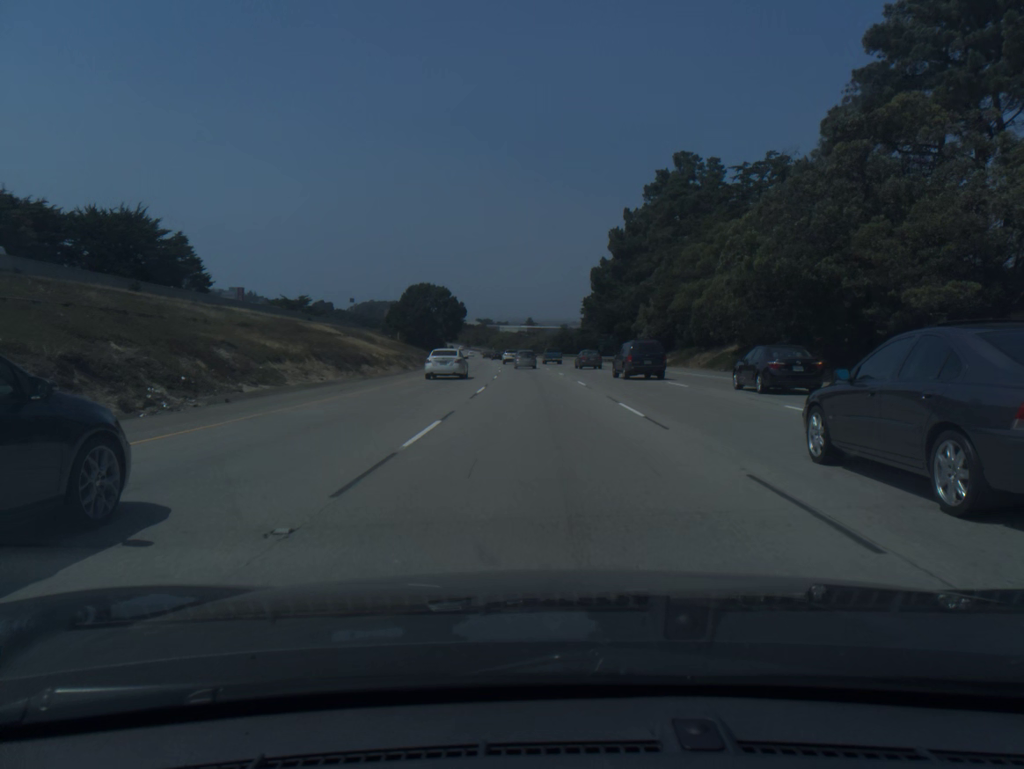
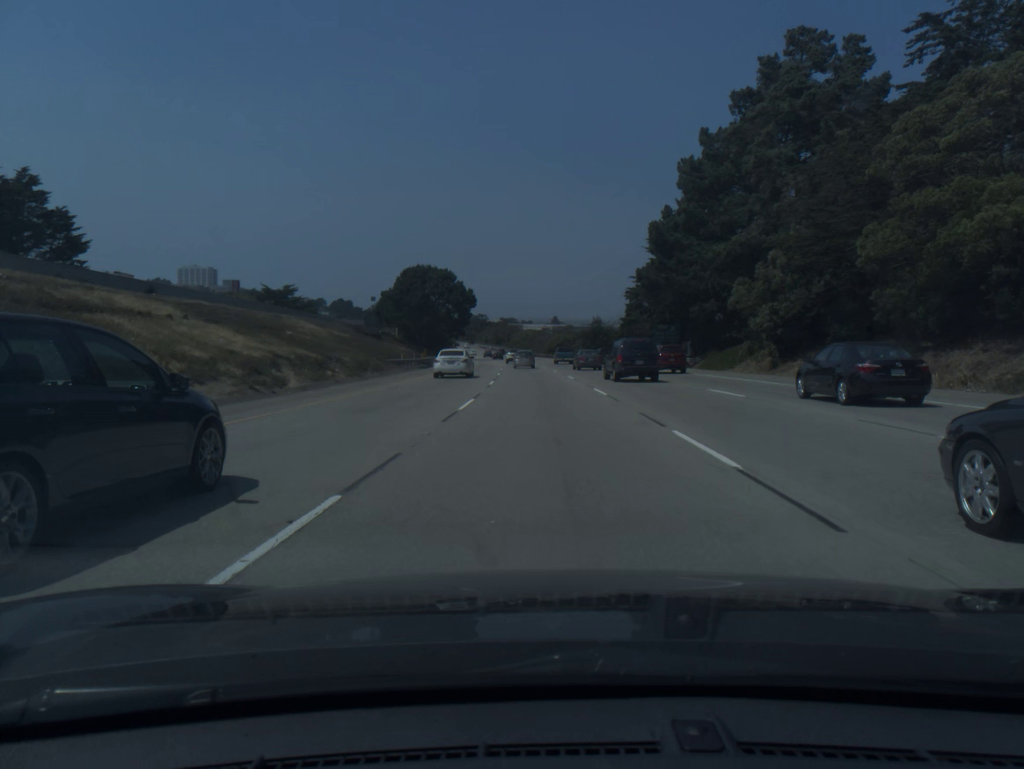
(-0.6, +35.9) m; -2°
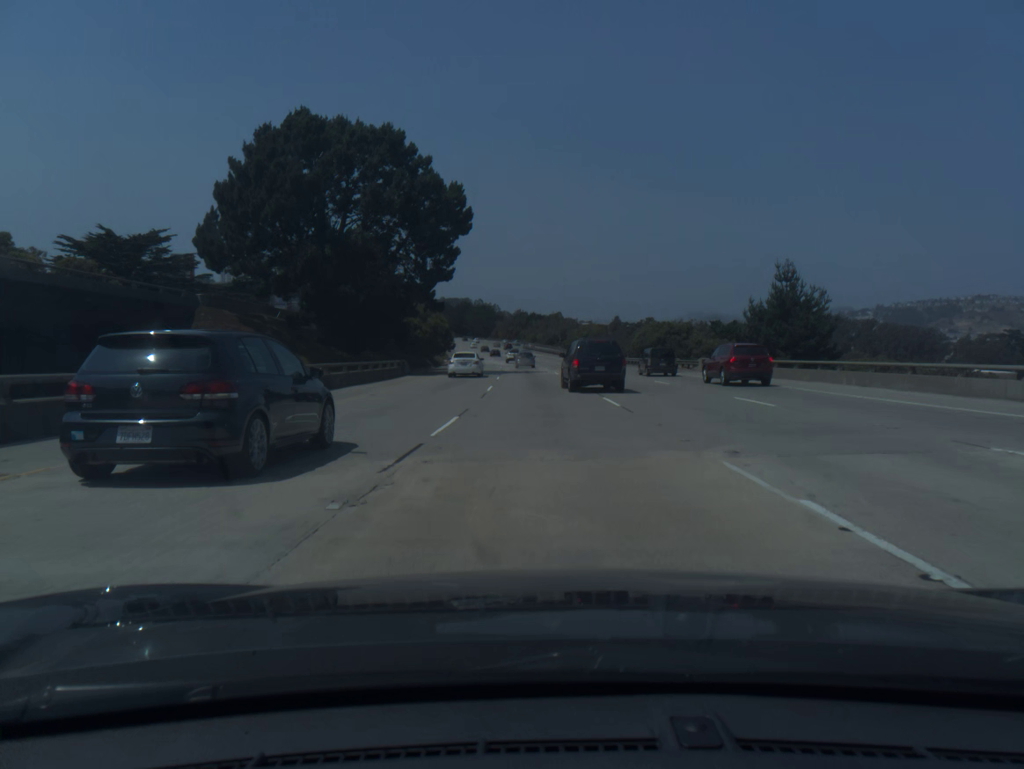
(-3.4, +90.7) m; -4°
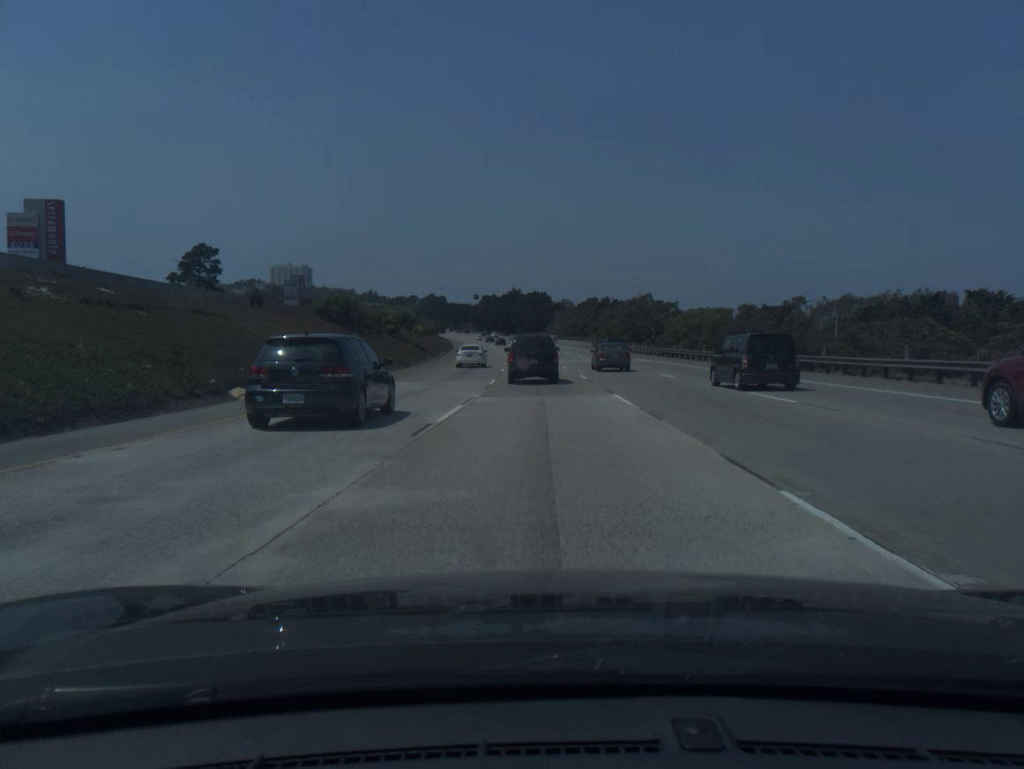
(-3.2, +90.7) m; -4°
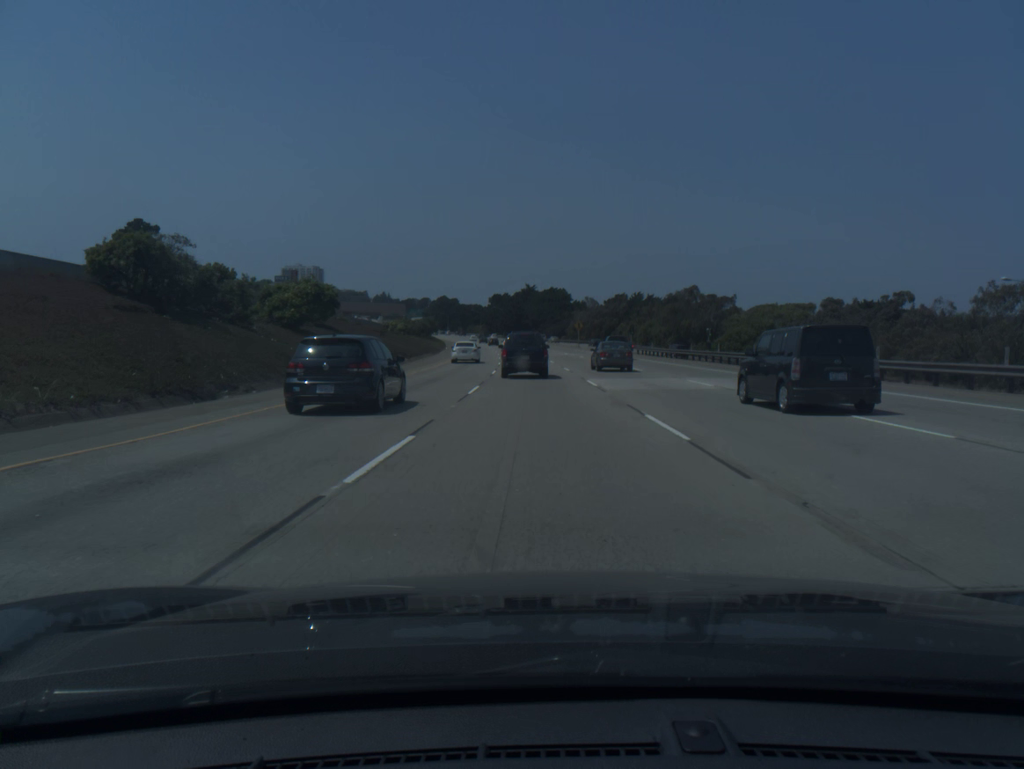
(-0.4, +36.0) m; -1°
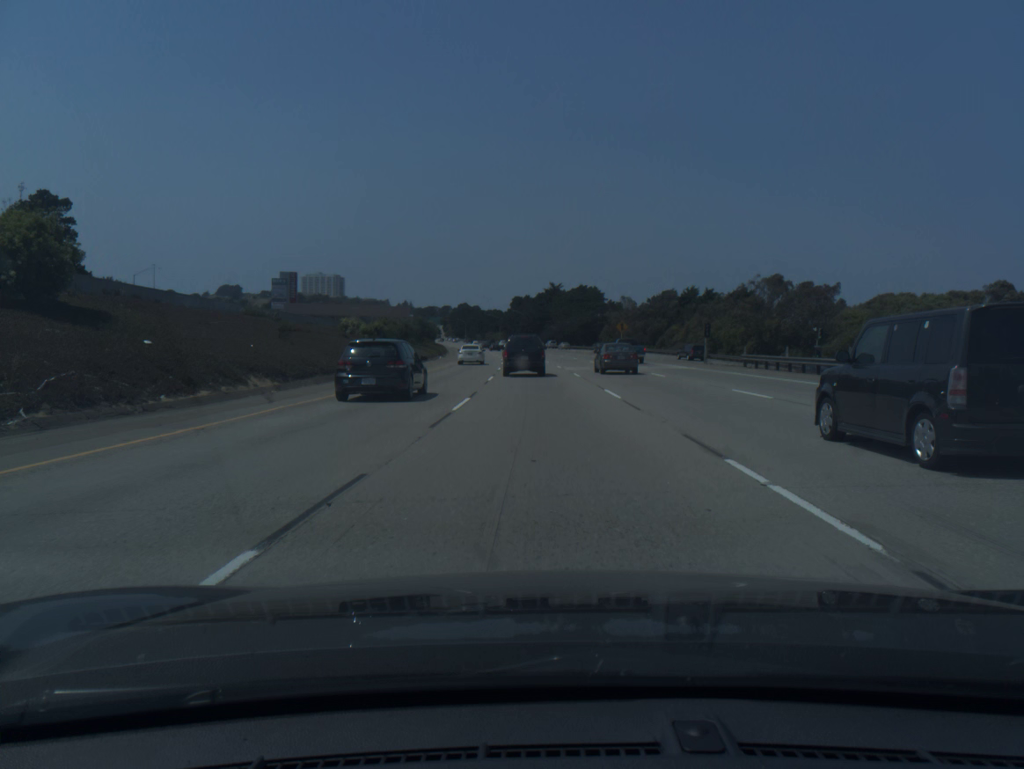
(-0.6, +35.0) m; -2°
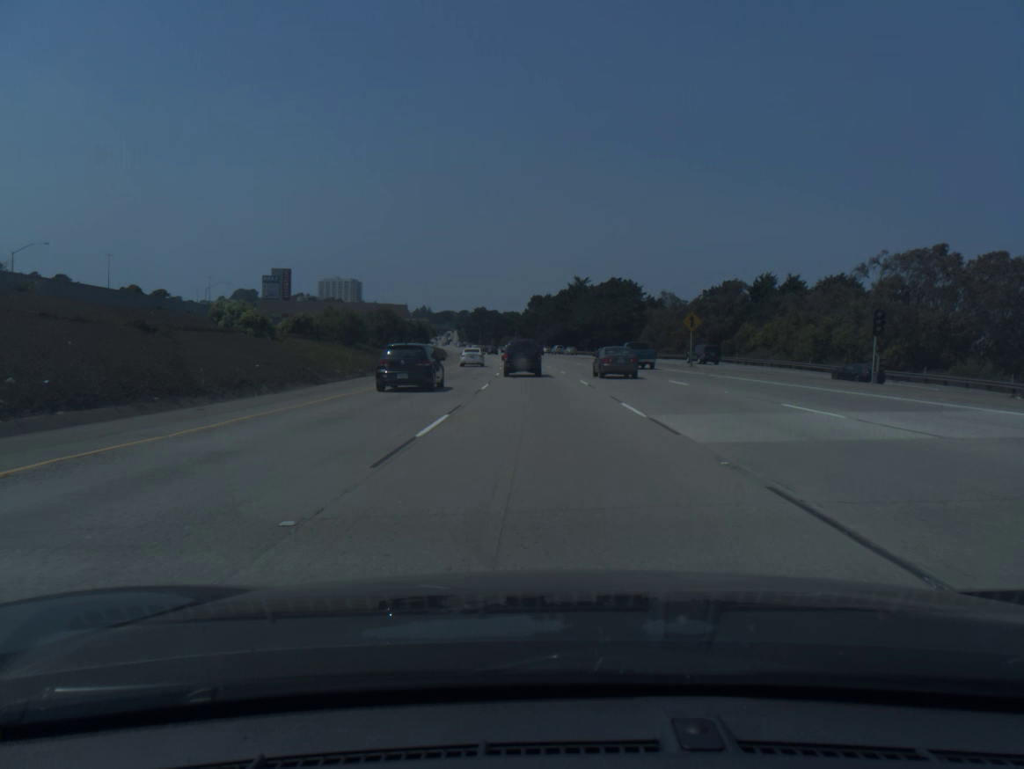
(-0.5, +33.7) m; -2°
